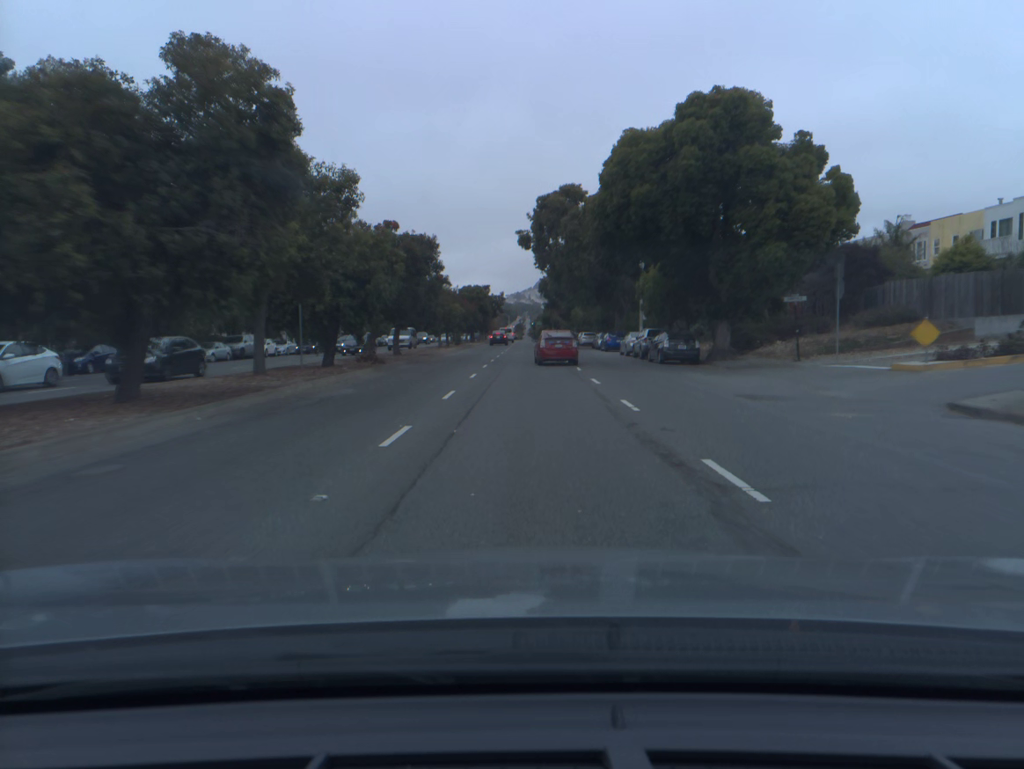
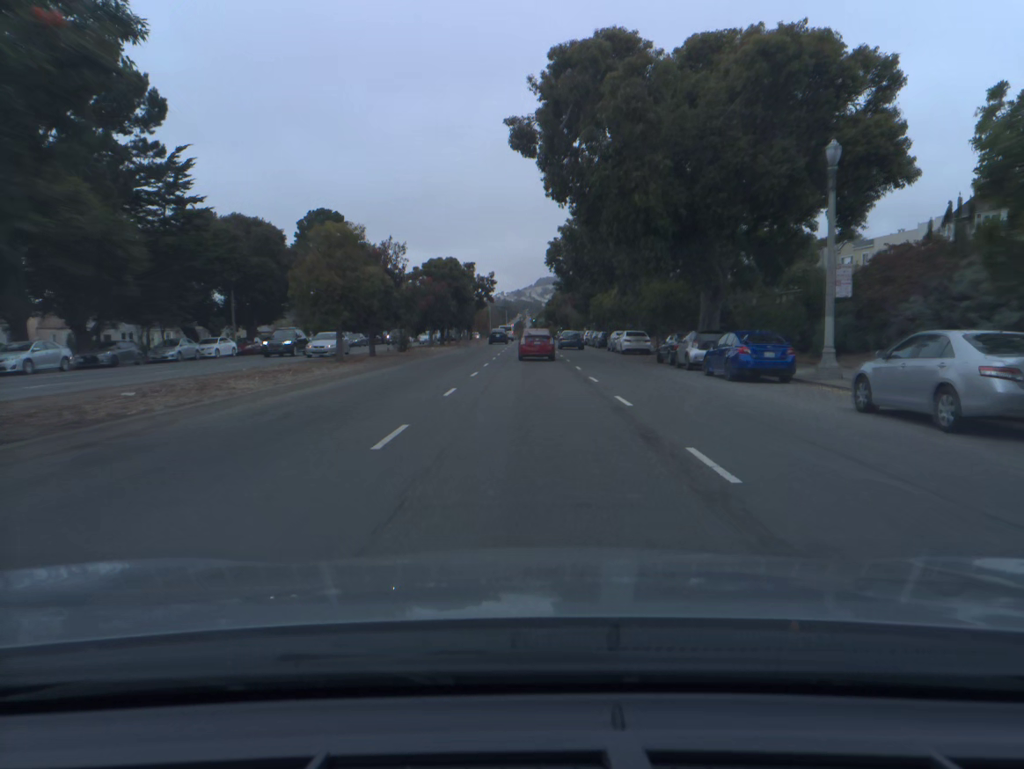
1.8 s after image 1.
(0.0, +36.2) m; 0°
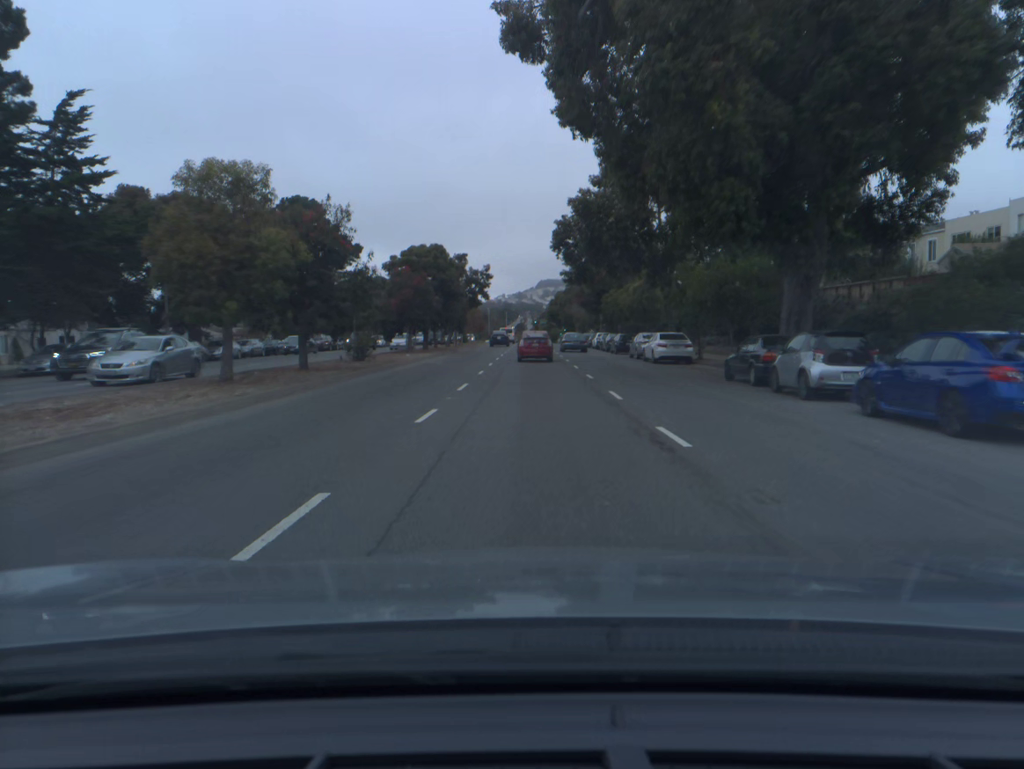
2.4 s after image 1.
(0.0, +12.1) m; 0°
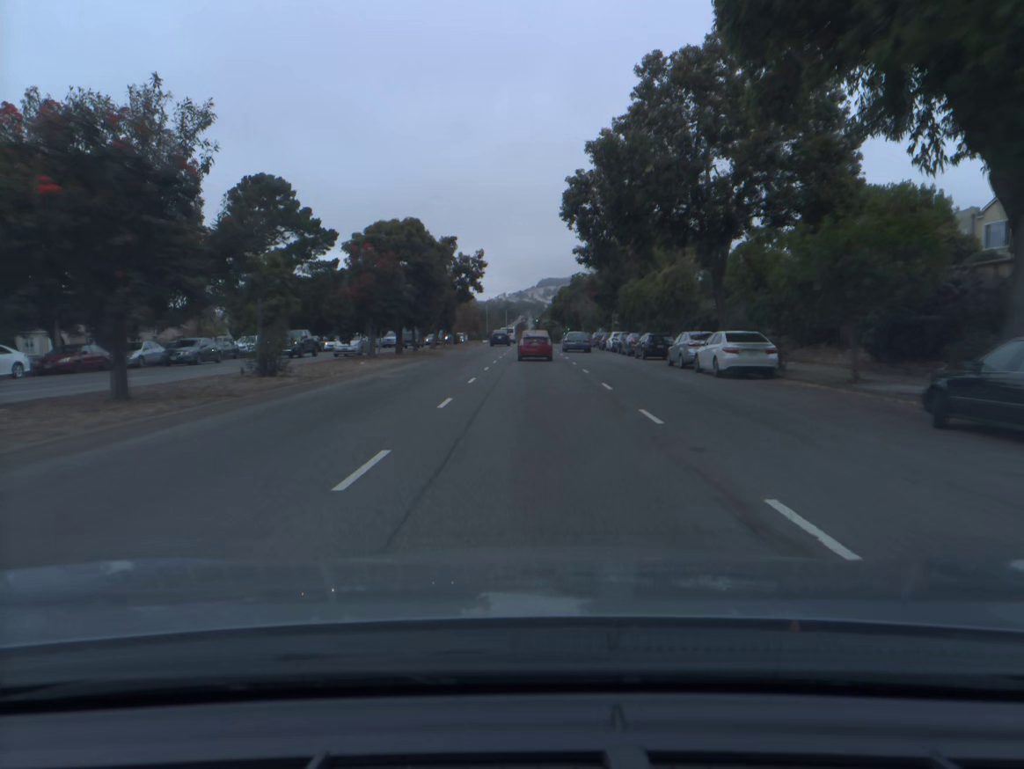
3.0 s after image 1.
(0.0, +12.2) m; 0°
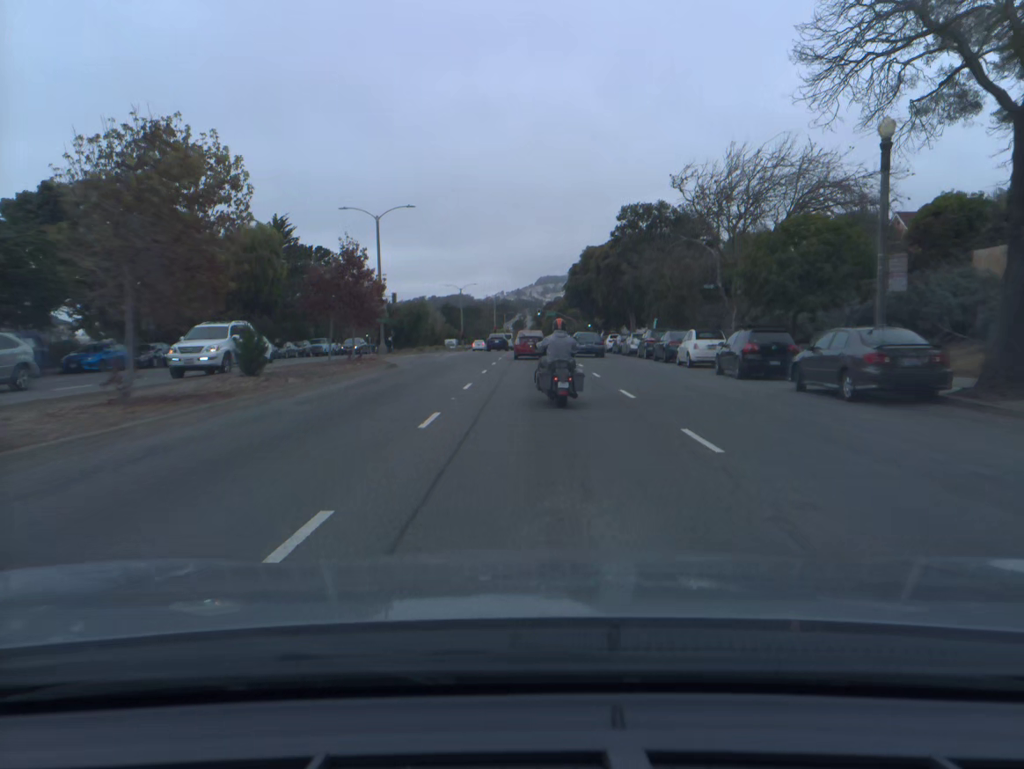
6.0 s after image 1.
(+0.1, +61.4) m; 0°
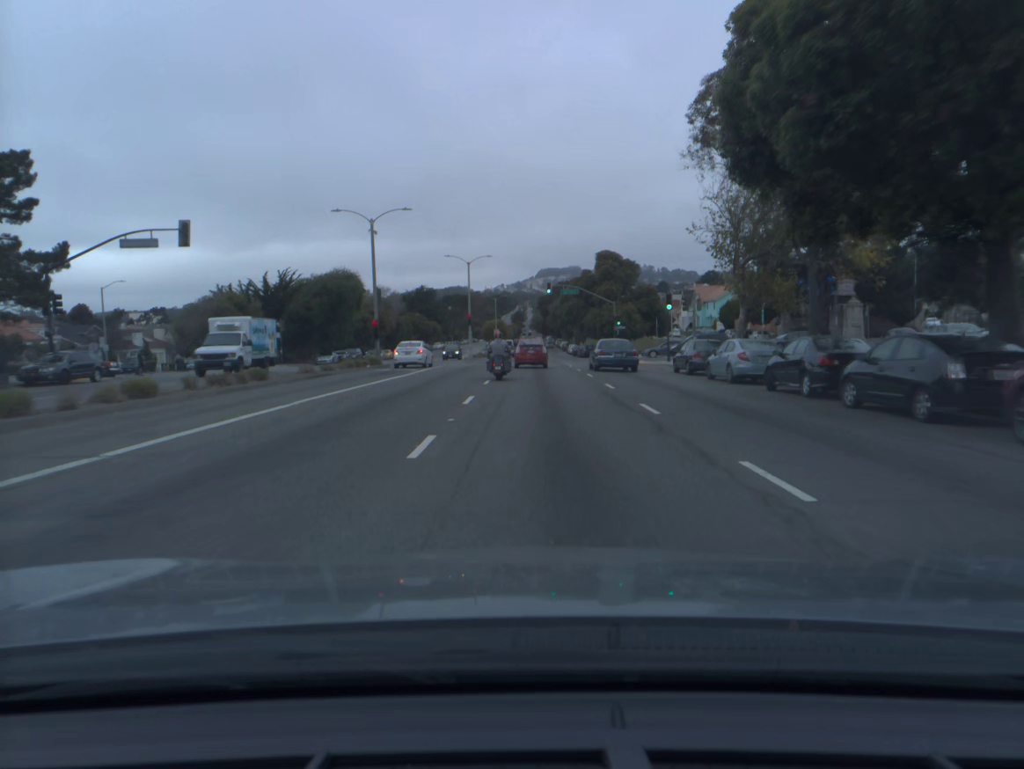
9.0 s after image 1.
(0.0, +61.1) m; 0°
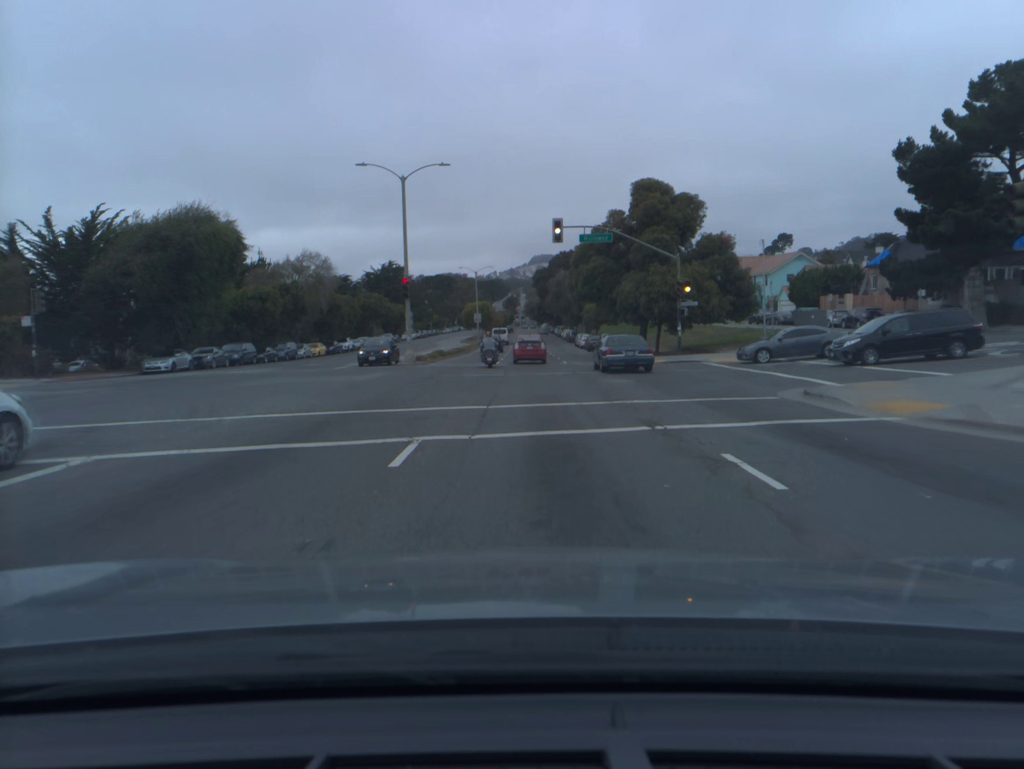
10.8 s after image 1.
(+0.1, +36.2) m; 0°
